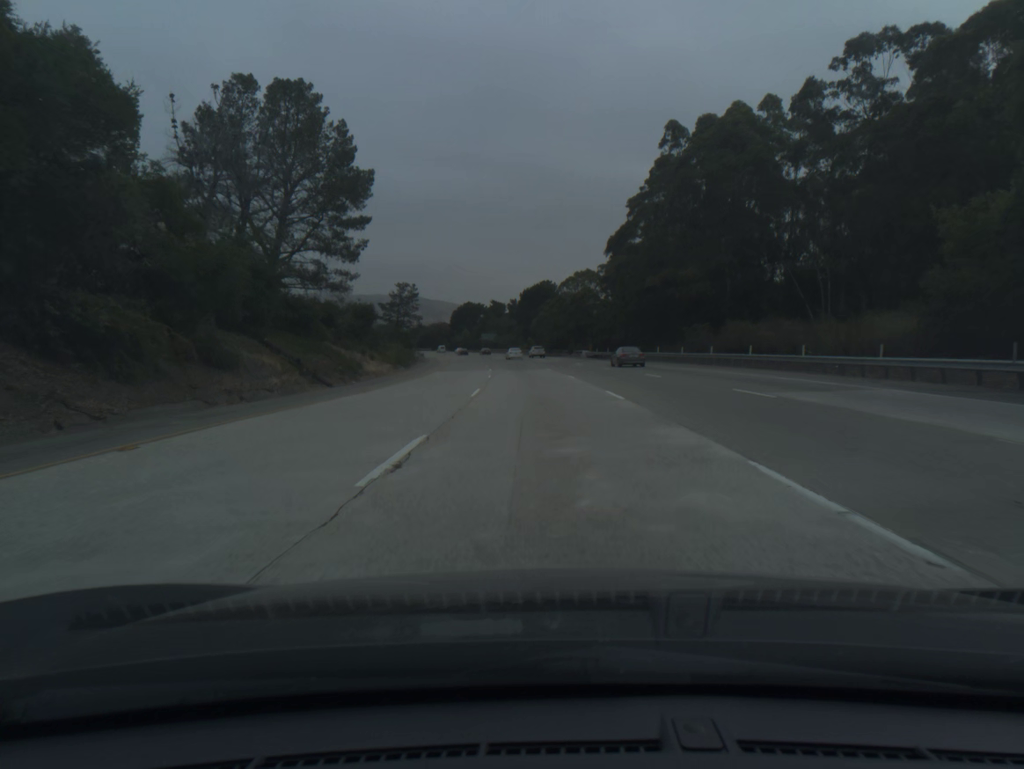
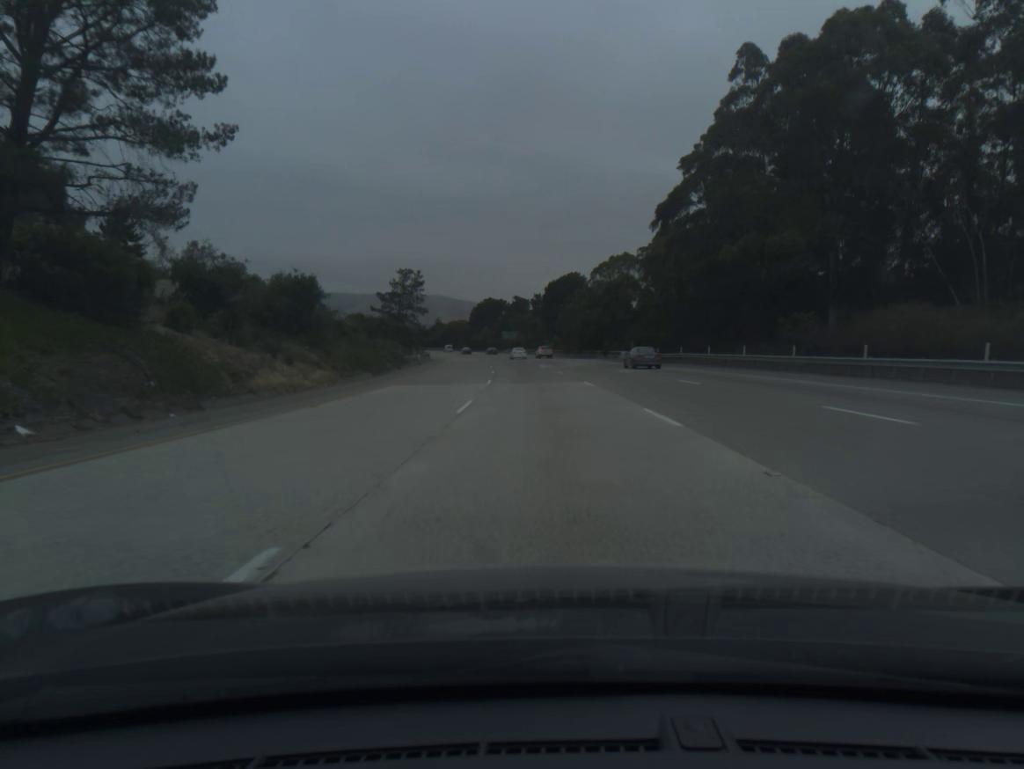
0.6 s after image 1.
(-0.3, +21.2) m; -2°
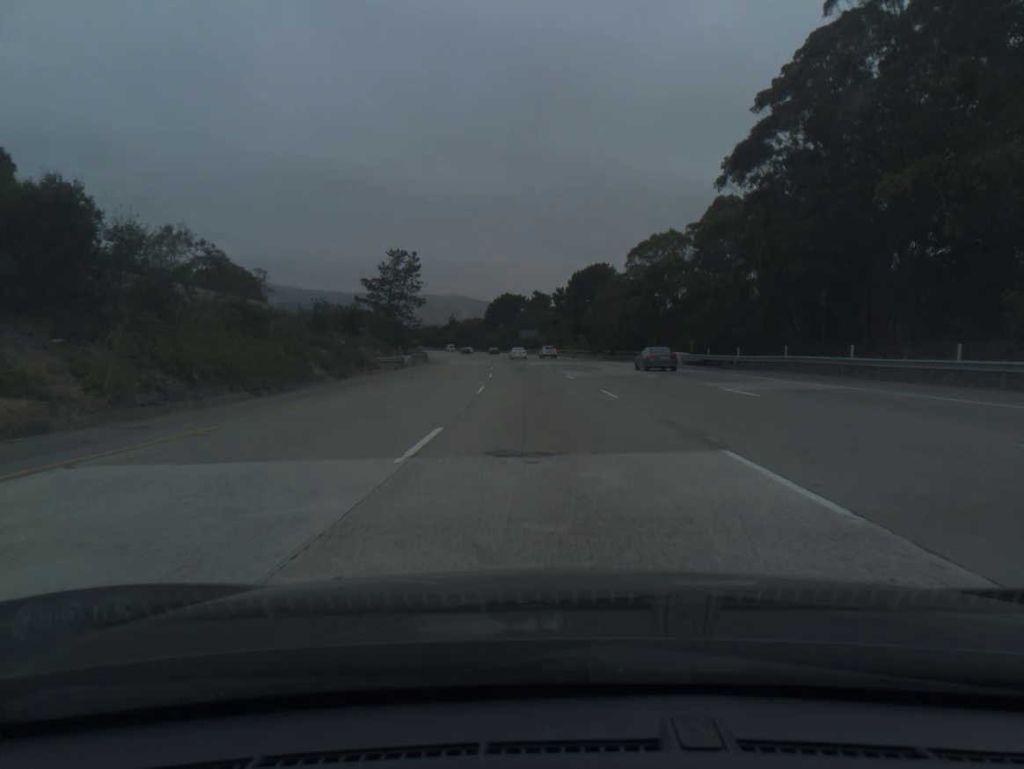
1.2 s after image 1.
(-0.3, +21.2) m; -2°
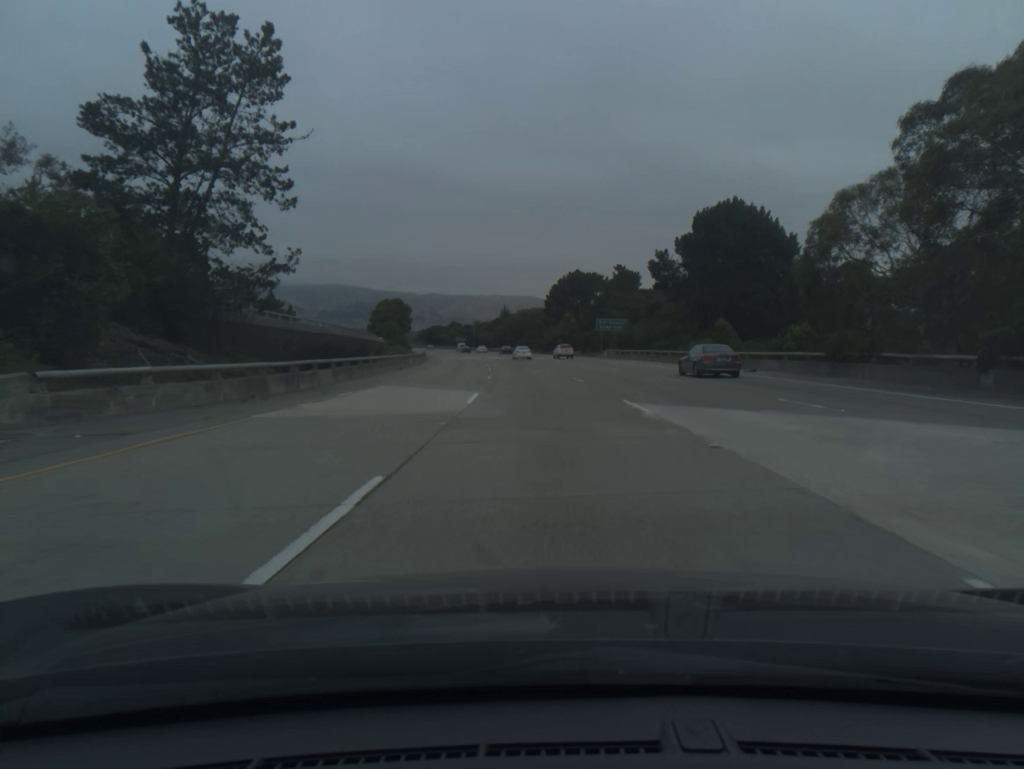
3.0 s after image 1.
(-2.7, +63.3) m; -5°
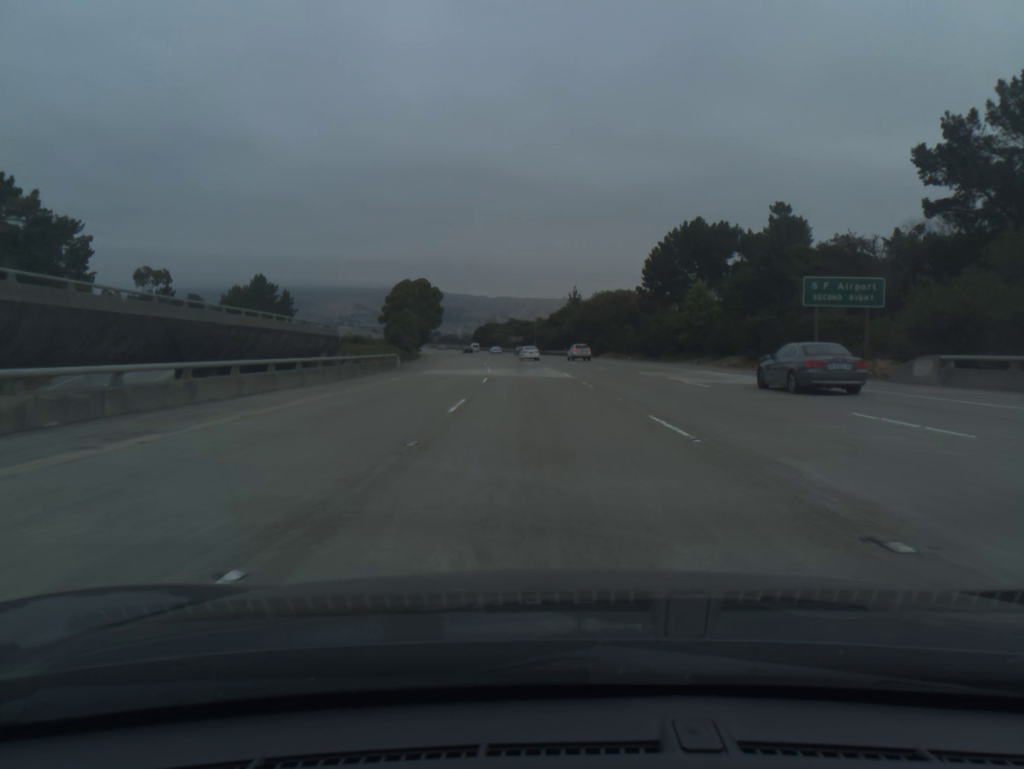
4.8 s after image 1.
(-2.8, +62.7) m; -5°
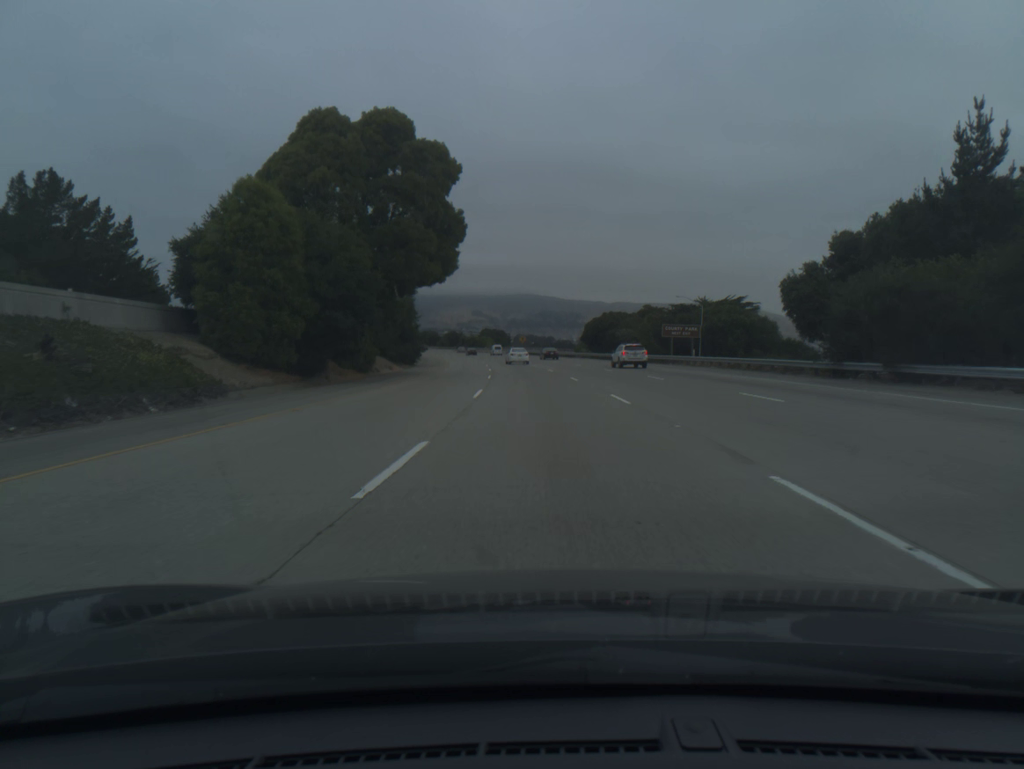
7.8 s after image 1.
(-7.7, +103.3) m; -8°
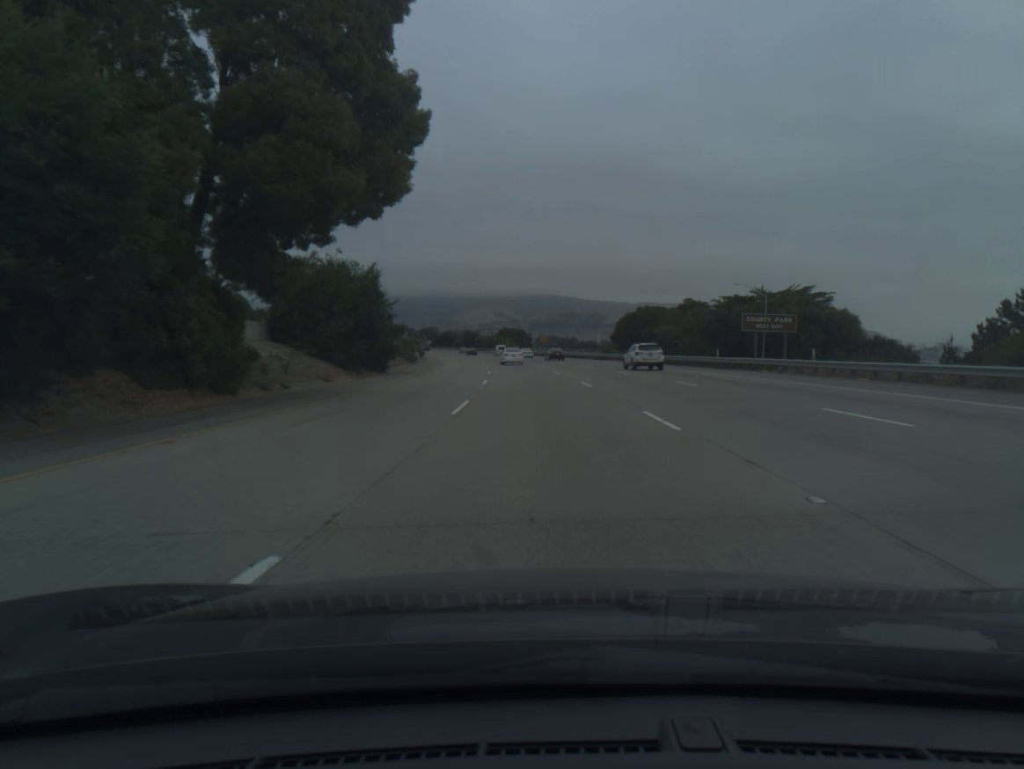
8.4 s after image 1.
(-0.3, +20.7) m; -2°
